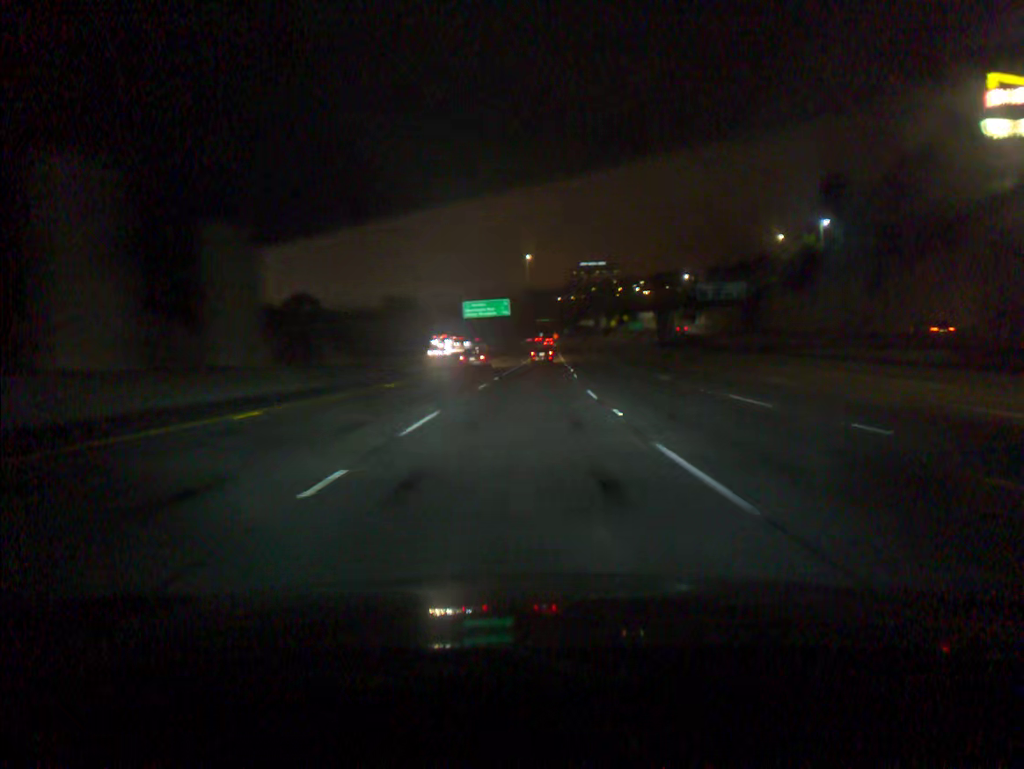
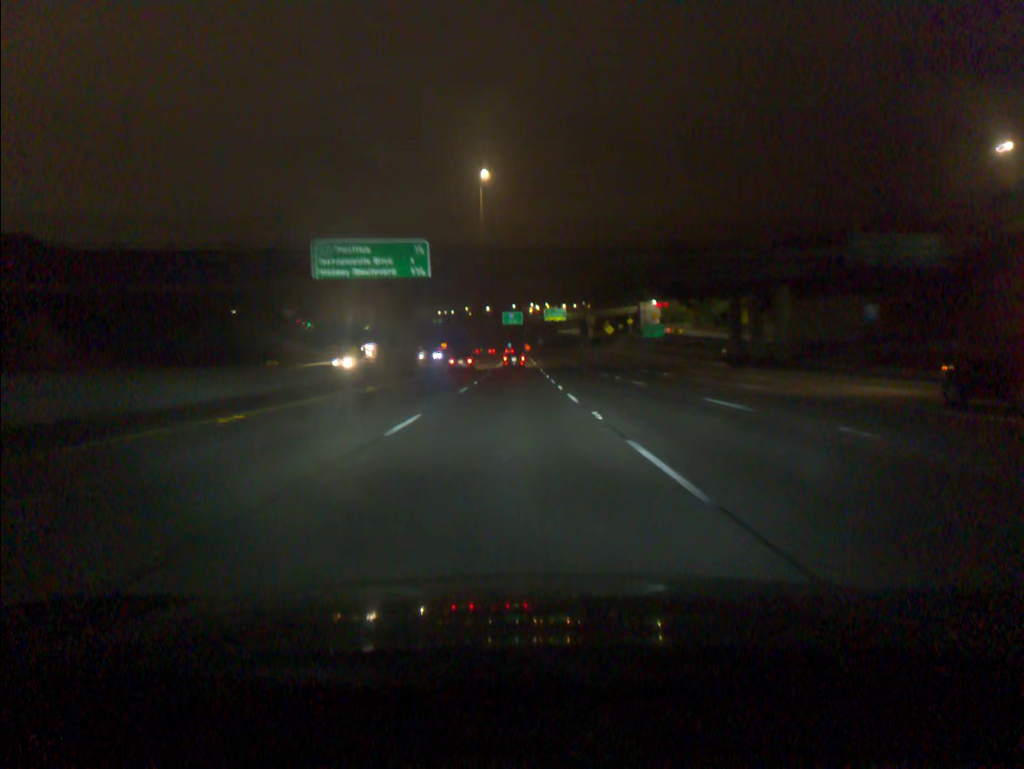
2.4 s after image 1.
(+2.8, +72.3) m; +3°
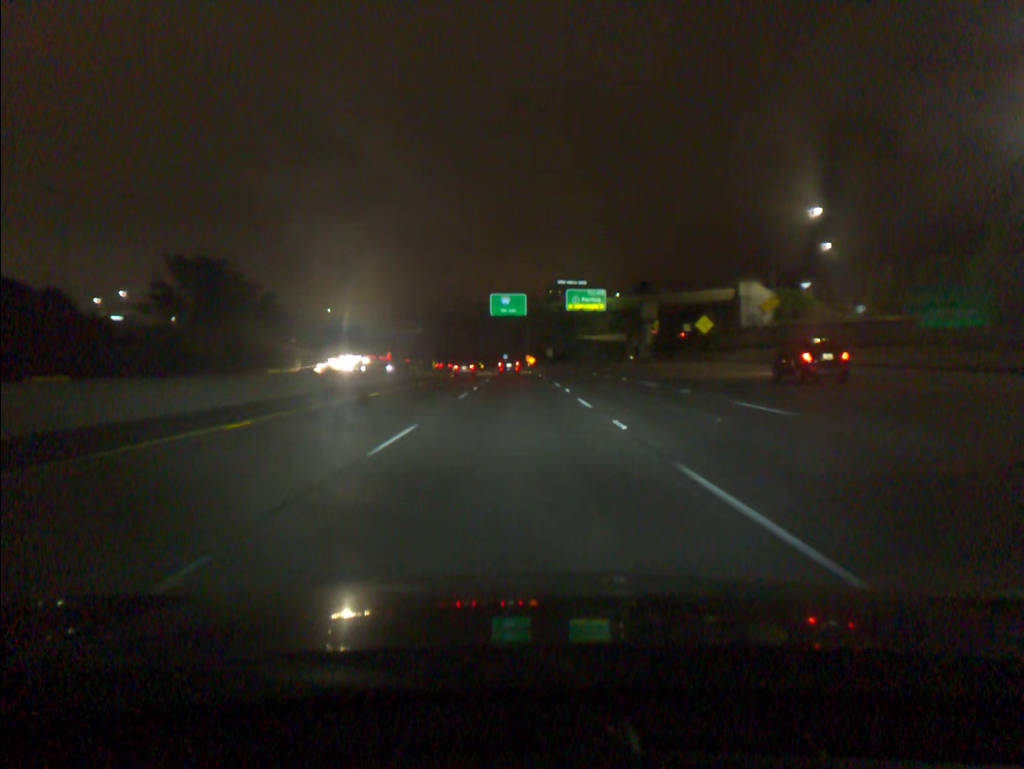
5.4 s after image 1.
(-0.2, +89.9) m; 0°
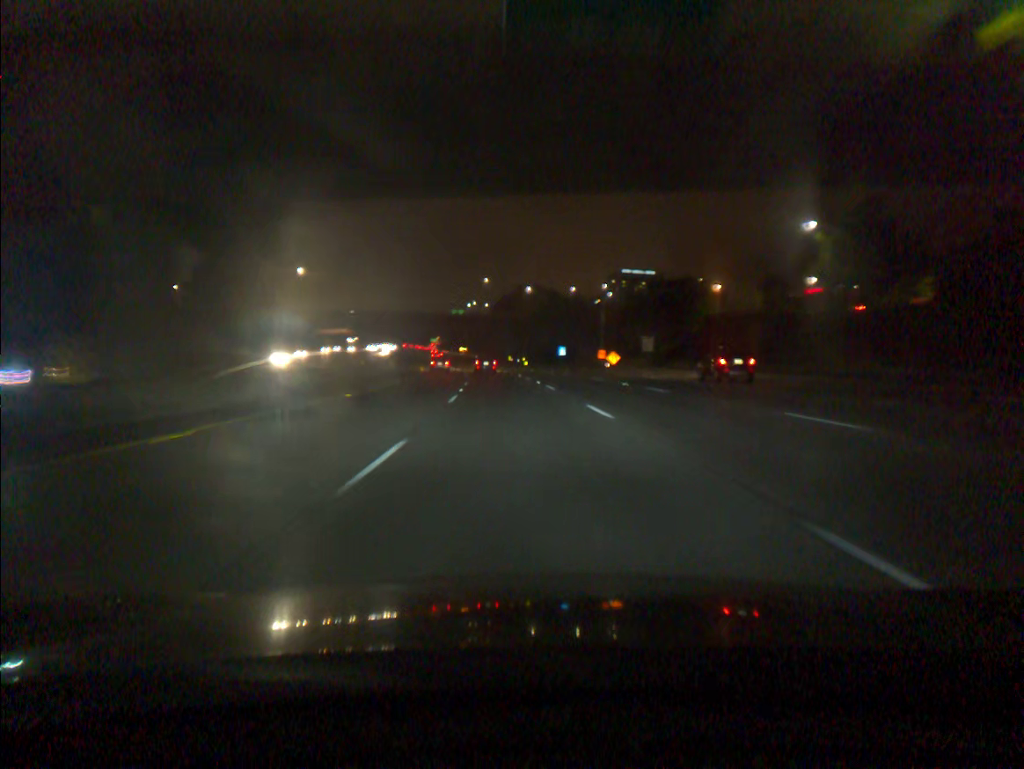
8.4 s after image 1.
(-1.9, +90.7) m; -4°
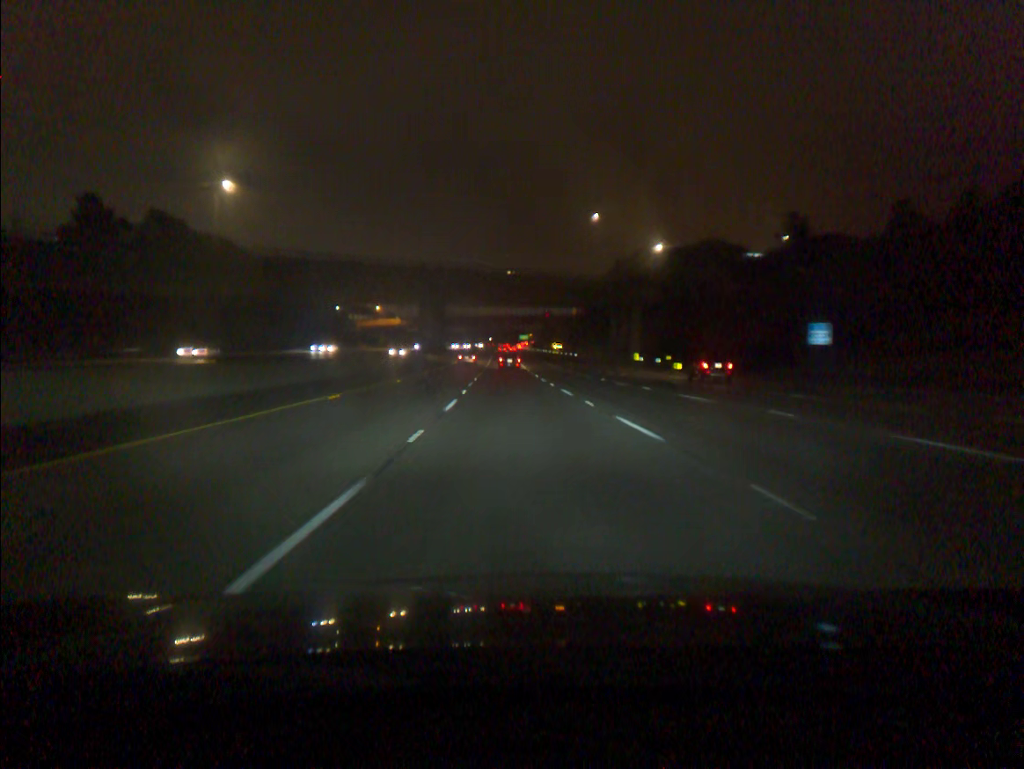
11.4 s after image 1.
(-5.8, +91.3) m; -7°
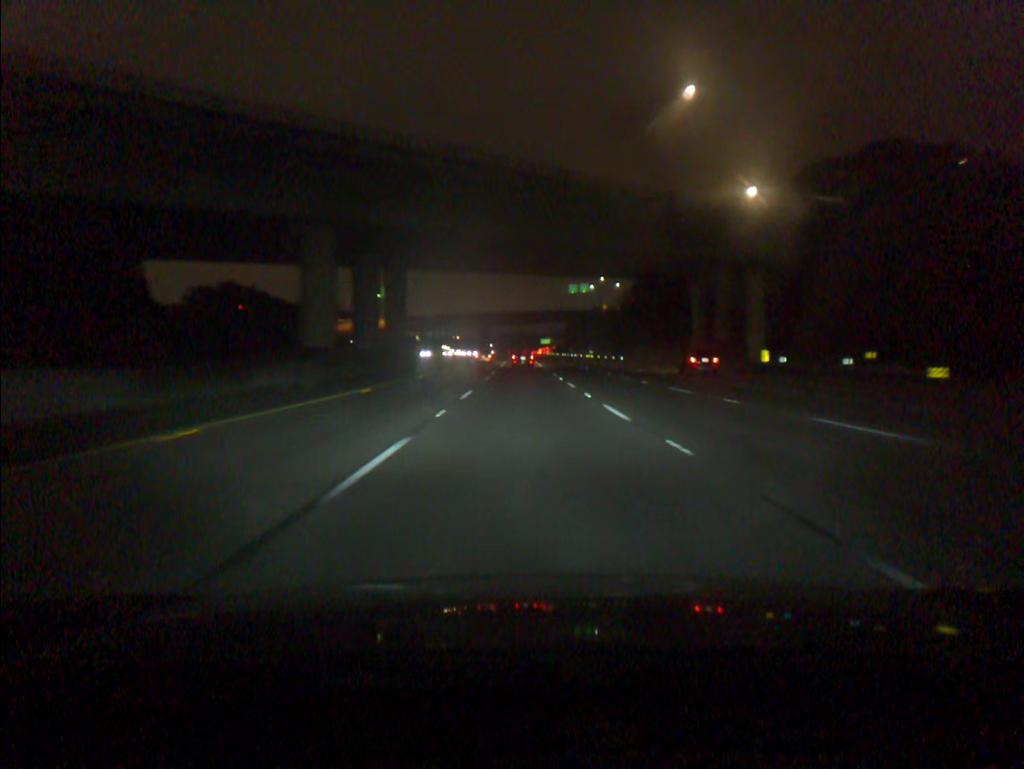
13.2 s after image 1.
(-1.0, +54.9) m; -1°
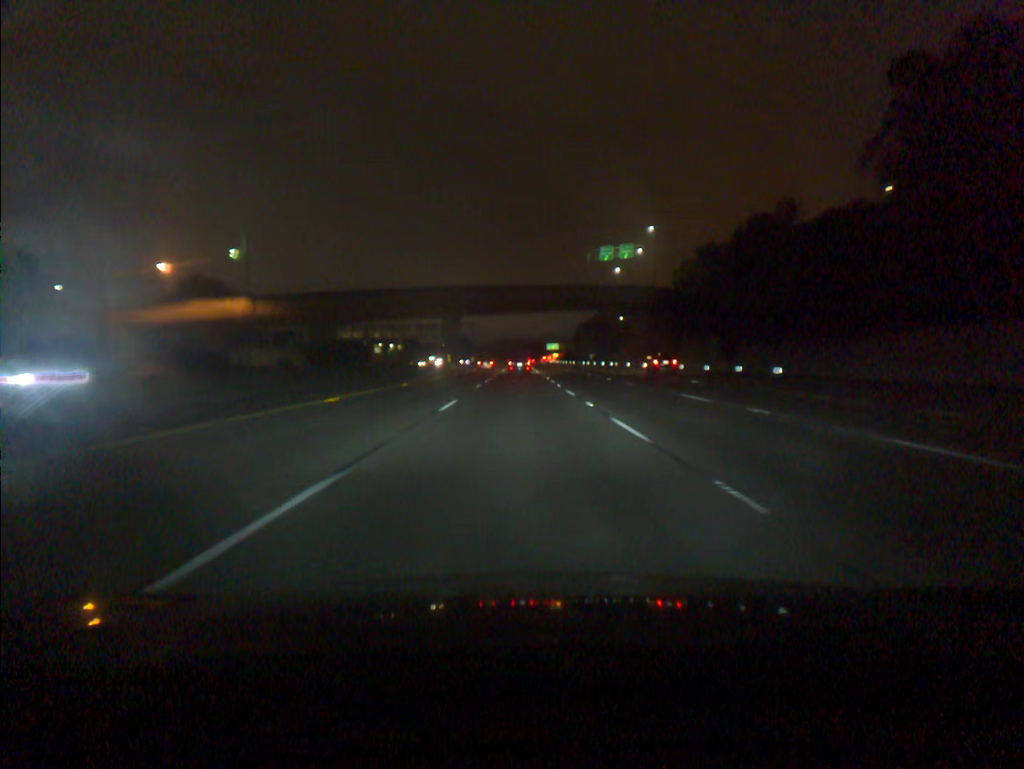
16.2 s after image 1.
(+0.2, +90.6) m; 0°
